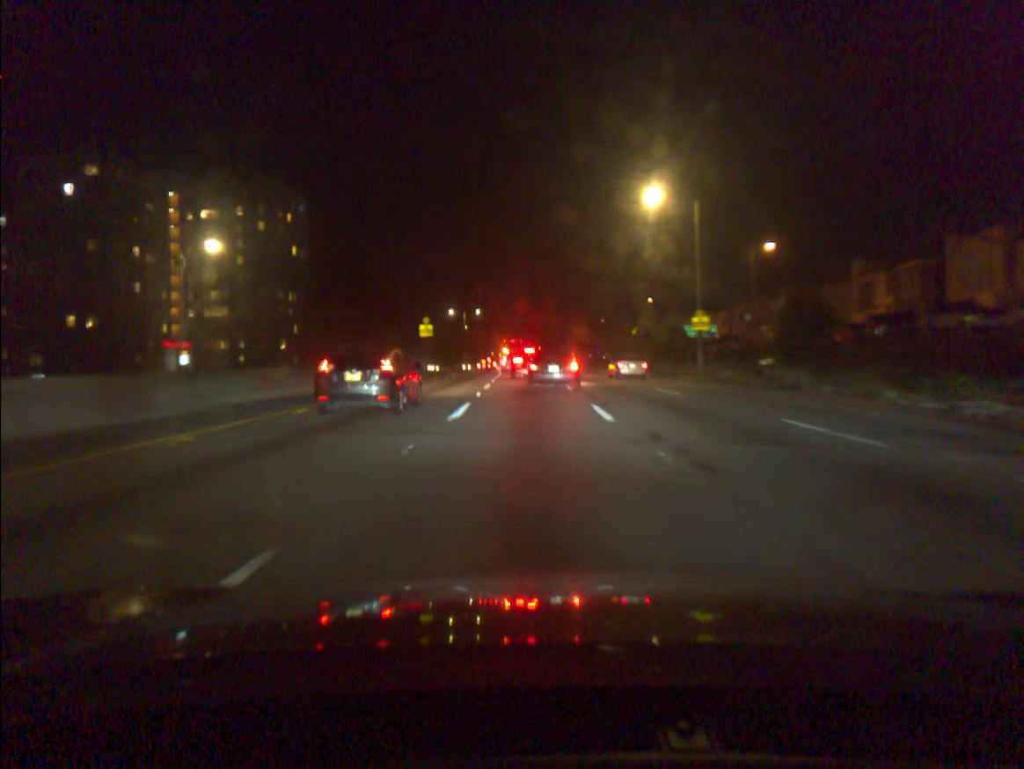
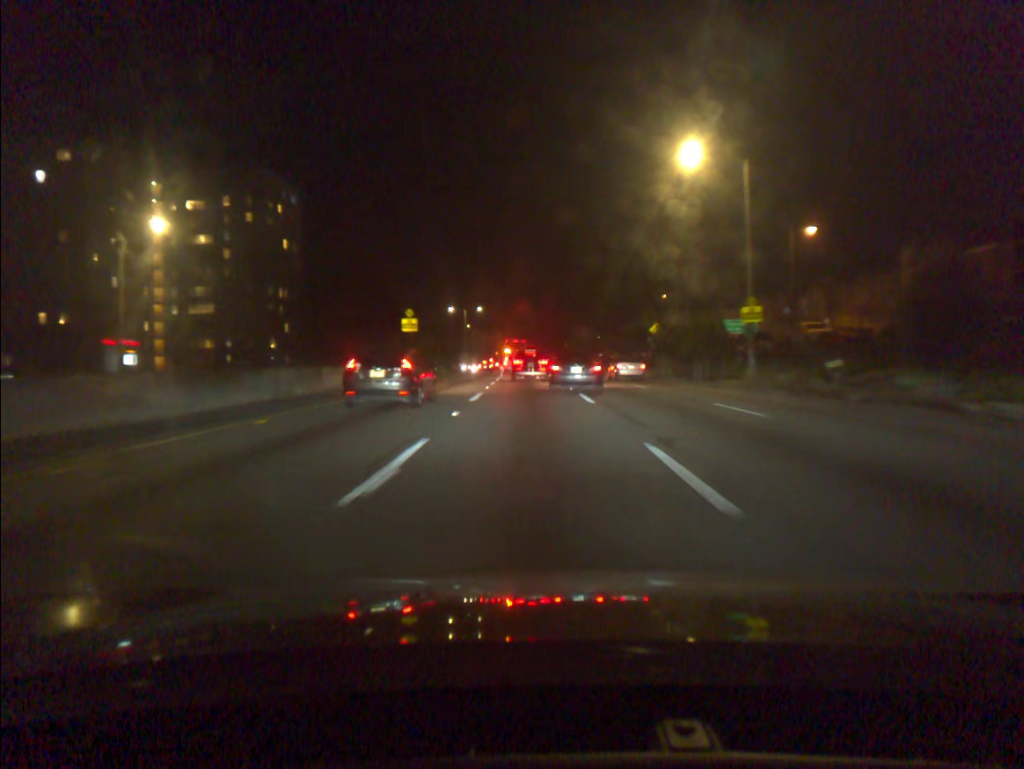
(0.0, +8.6) m; 0°
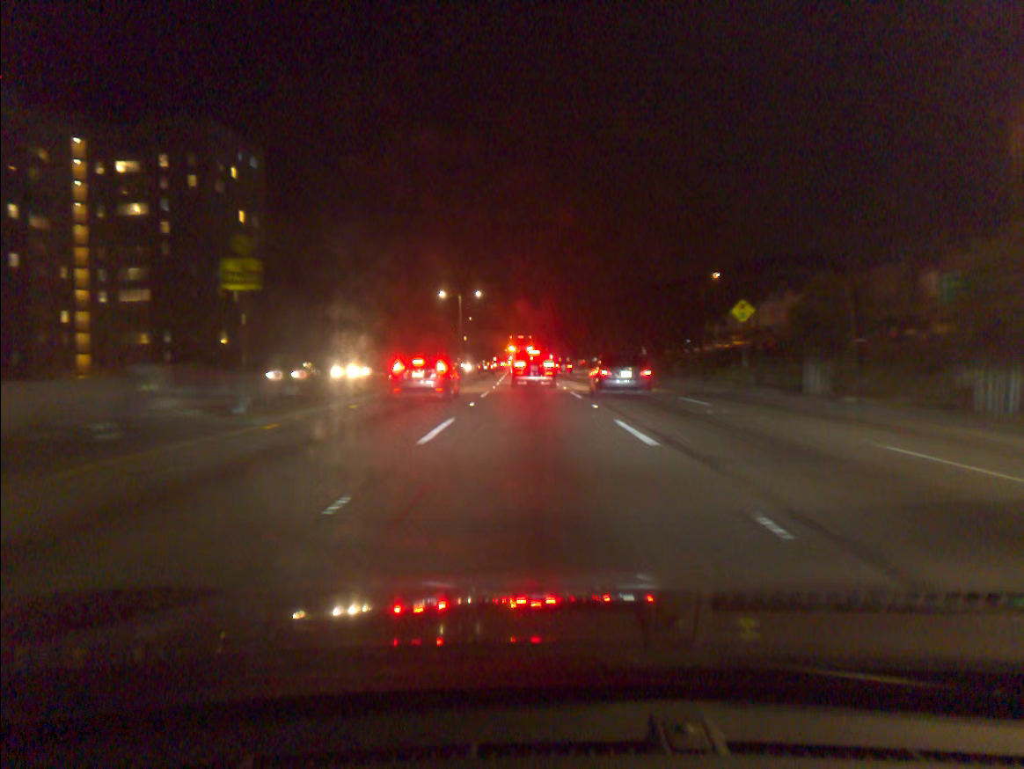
(-0.2, +24.4) m; -1°
